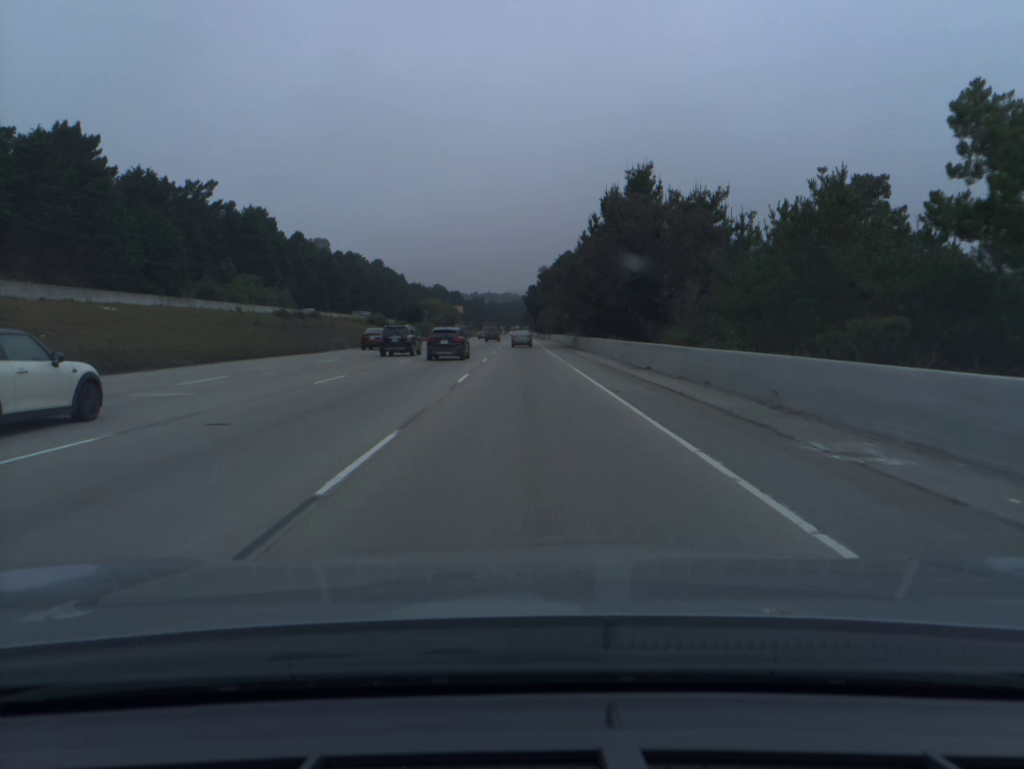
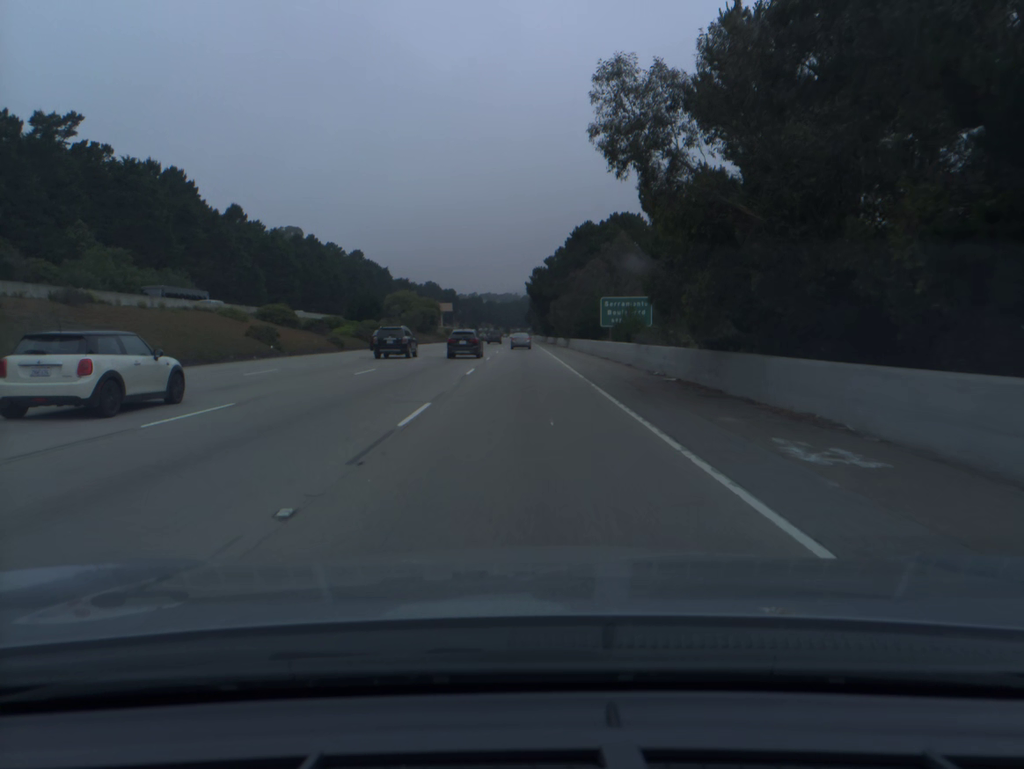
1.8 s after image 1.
(0.0, +53.1) m; 0°
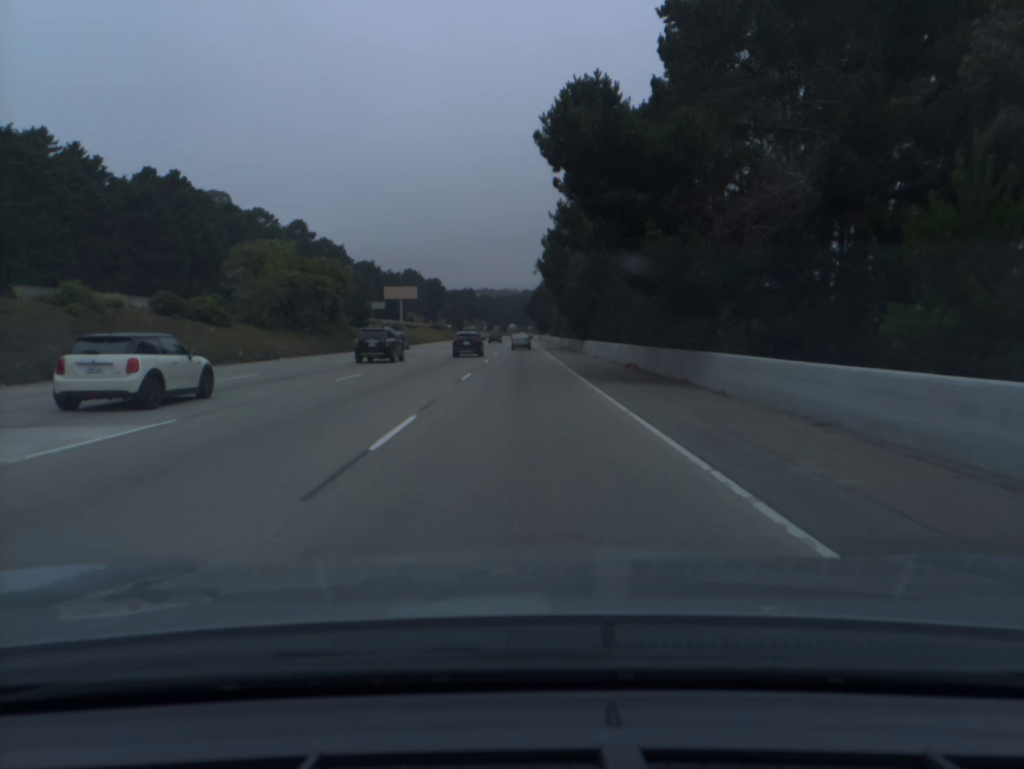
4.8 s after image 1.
(+0.1, +89.8) m; 0°
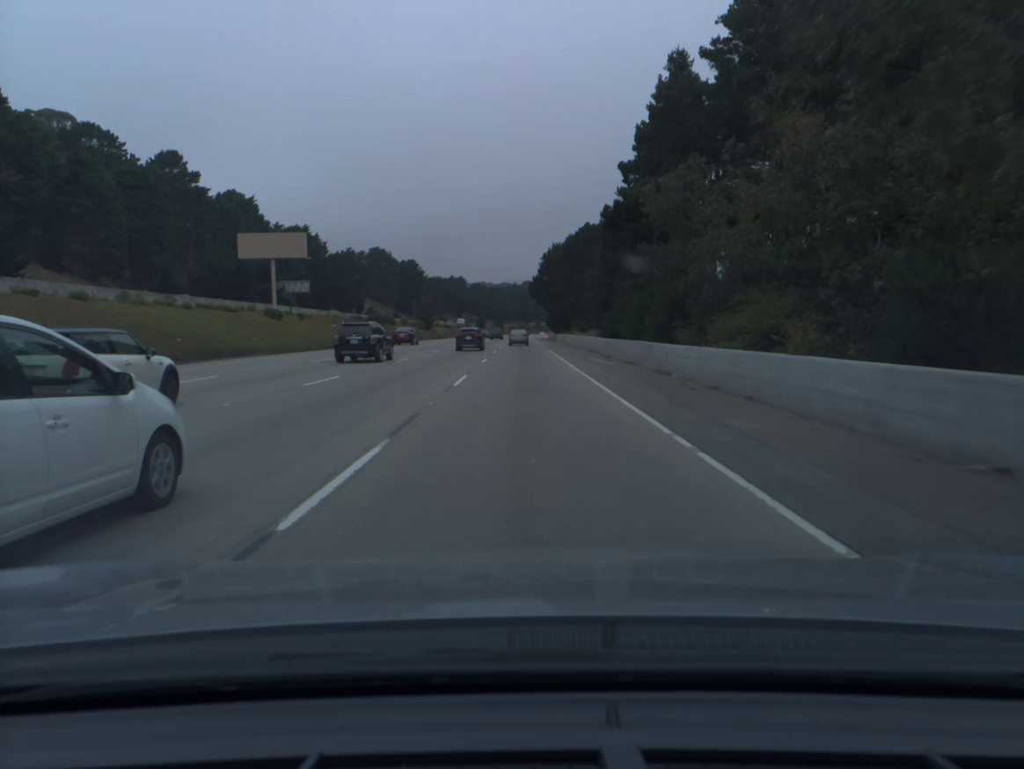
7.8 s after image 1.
(-0.2, +91.5) m; 0°
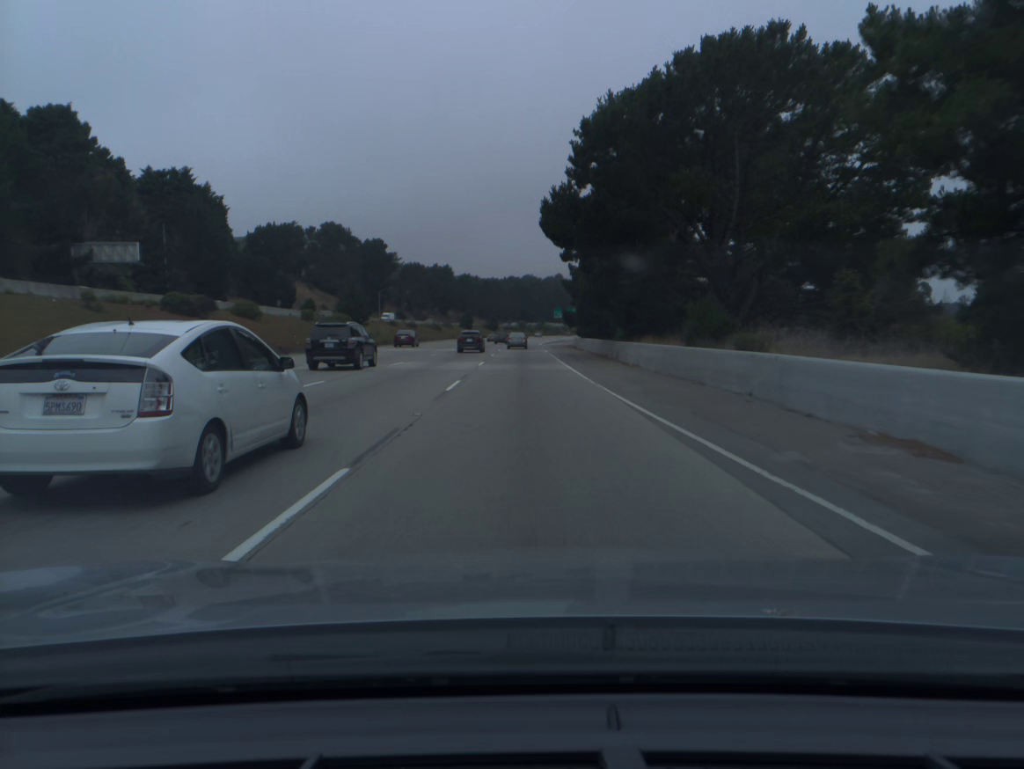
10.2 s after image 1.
(0.0, +74.0) m; 0°
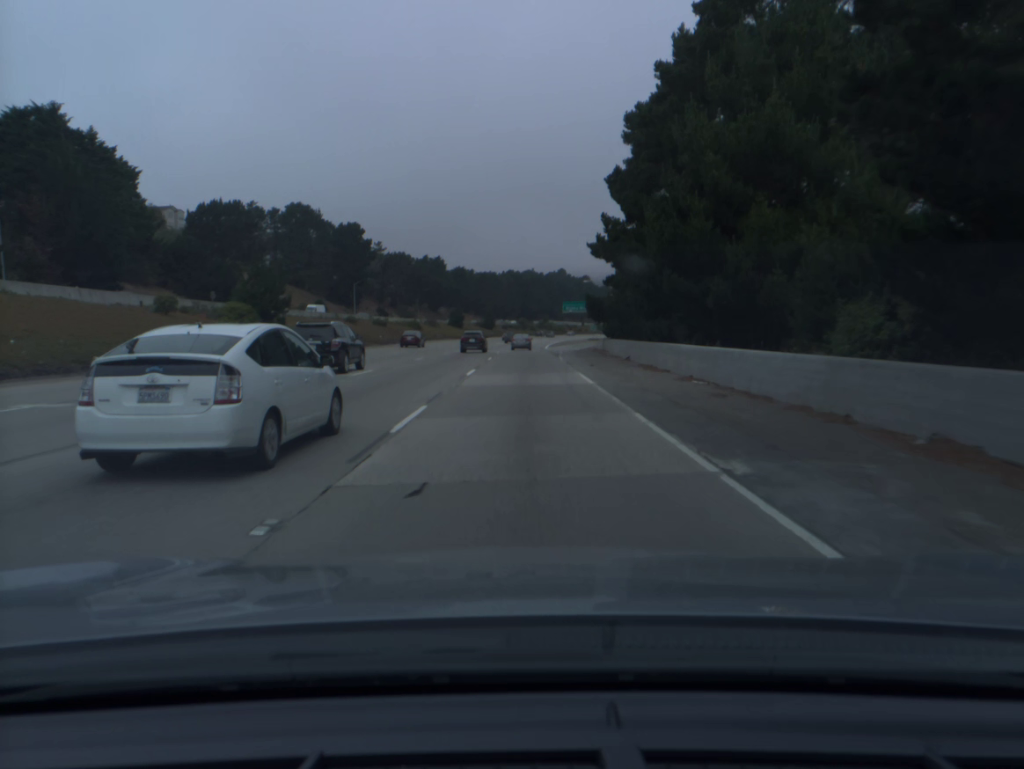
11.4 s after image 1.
(0.0, +37.1) m; 0°
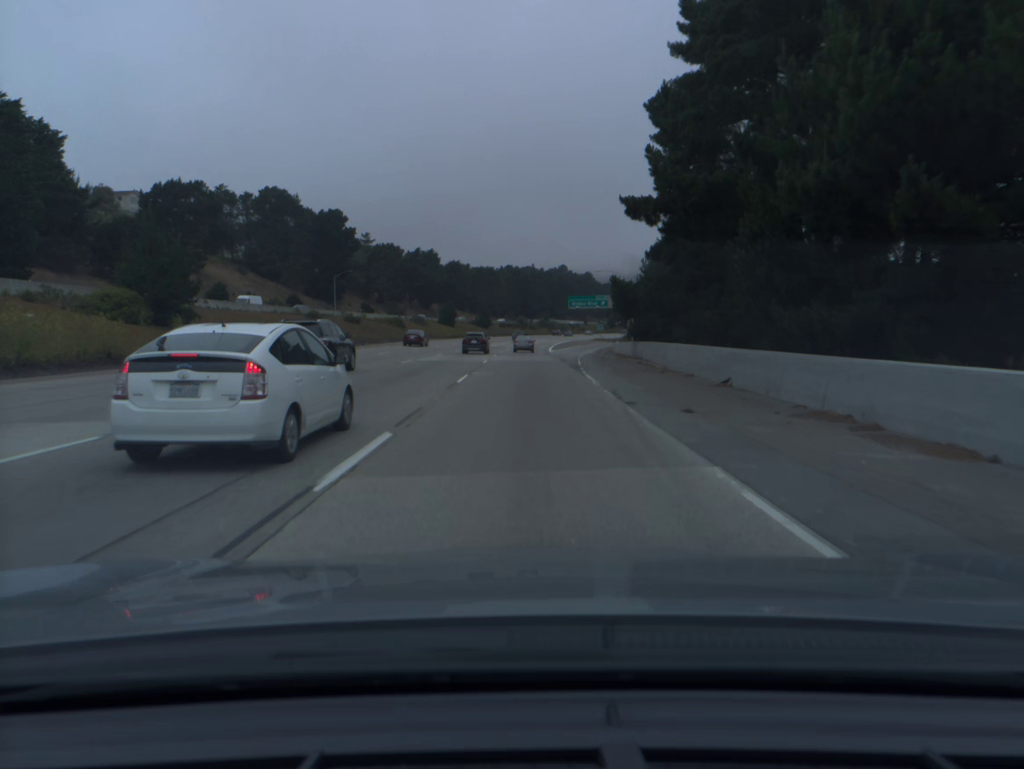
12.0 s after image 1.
(0.0, +18.6) m; 0°
